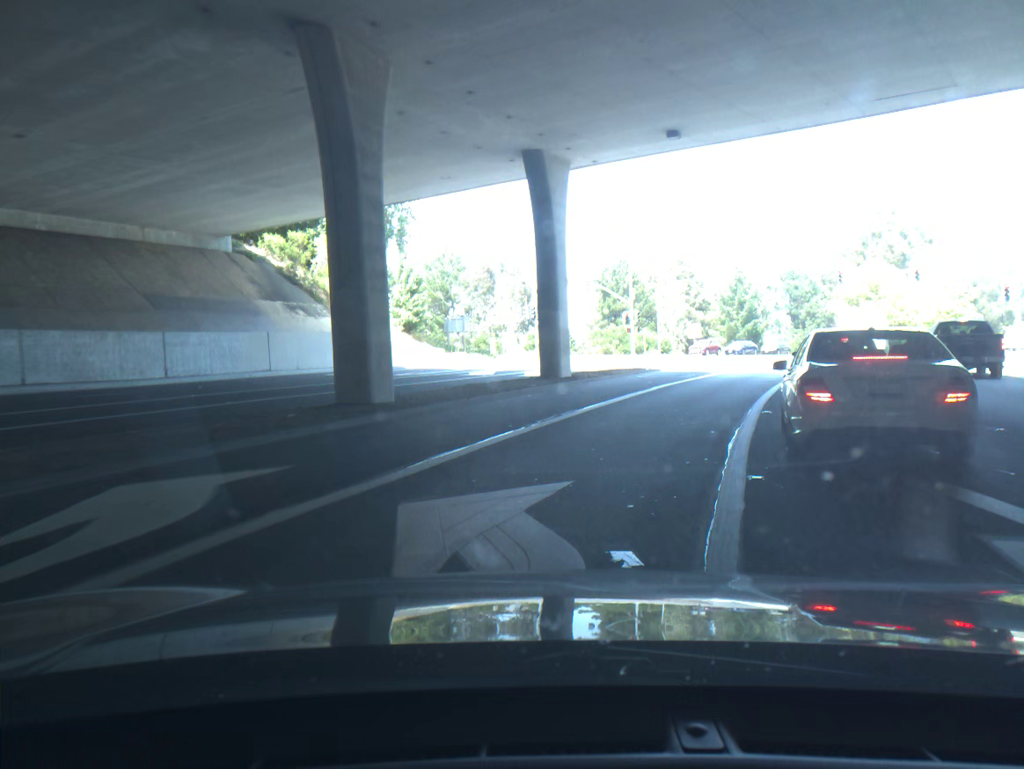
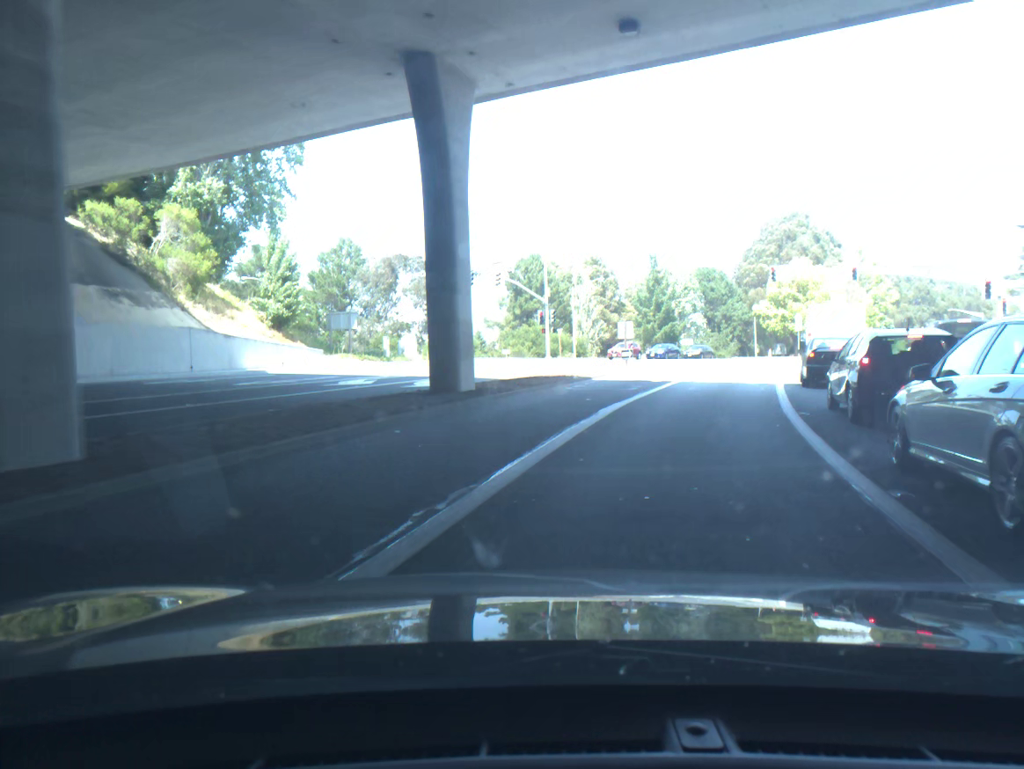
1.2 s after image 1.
(+0.4, +8.4) m; +9°
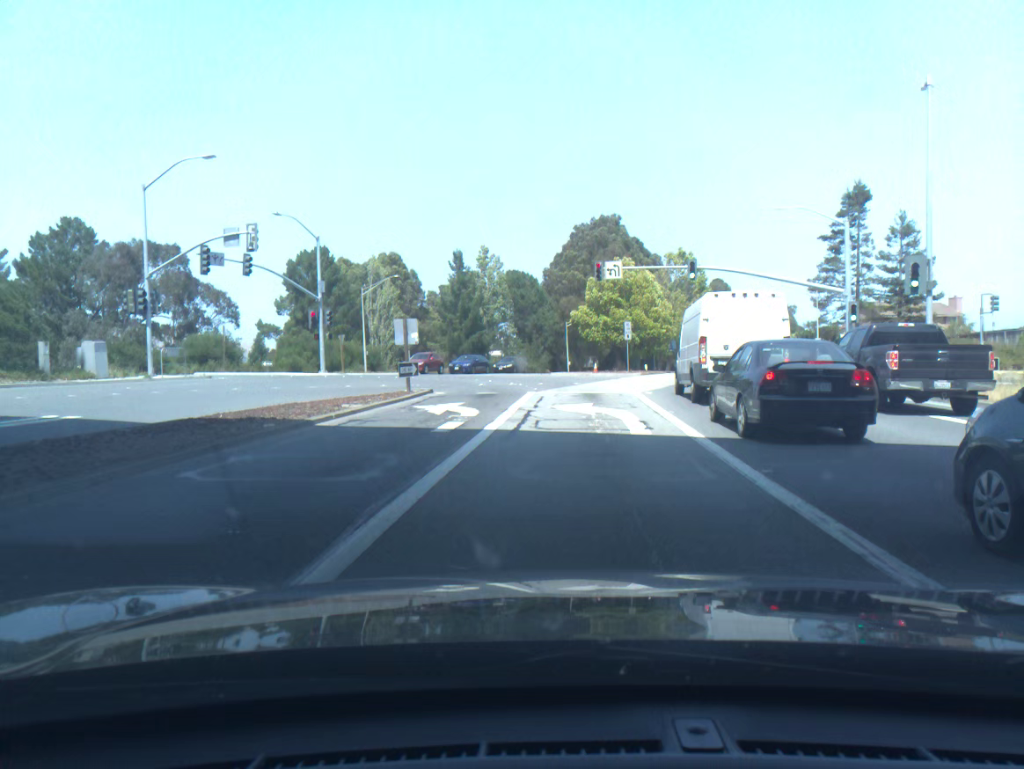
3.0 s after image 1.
(+1.8, +13.3) m; +13°
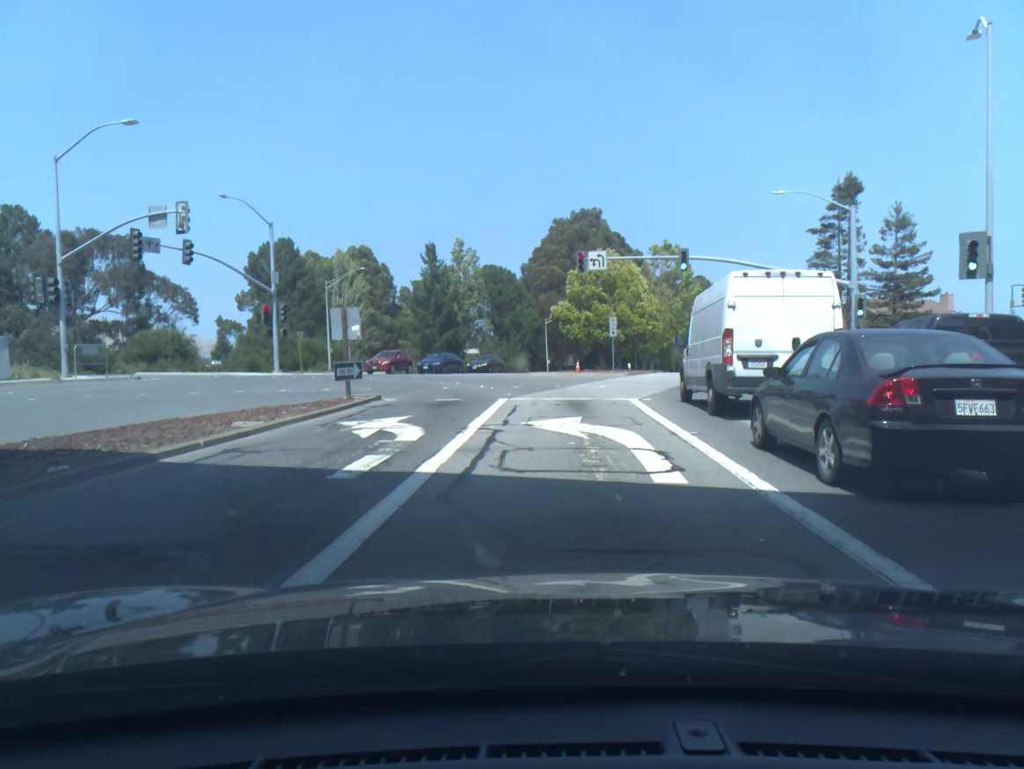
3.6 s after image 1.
(0.0, +4.5) m; +1°
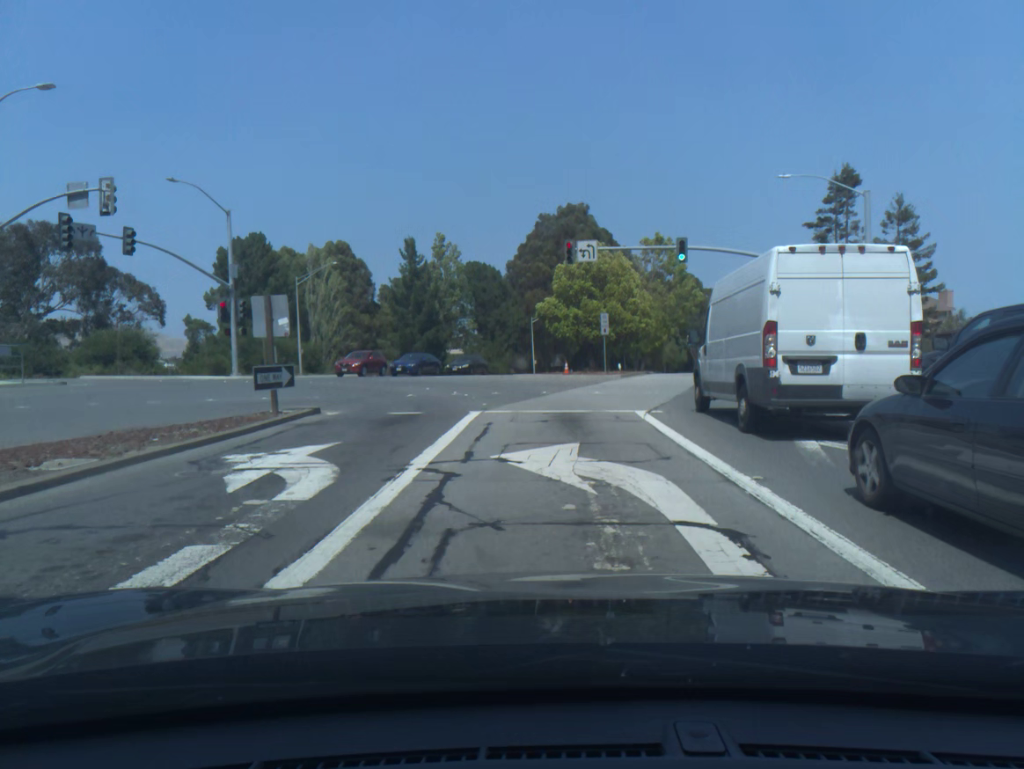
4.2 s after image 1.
(0.0, +4.2) m; +1°
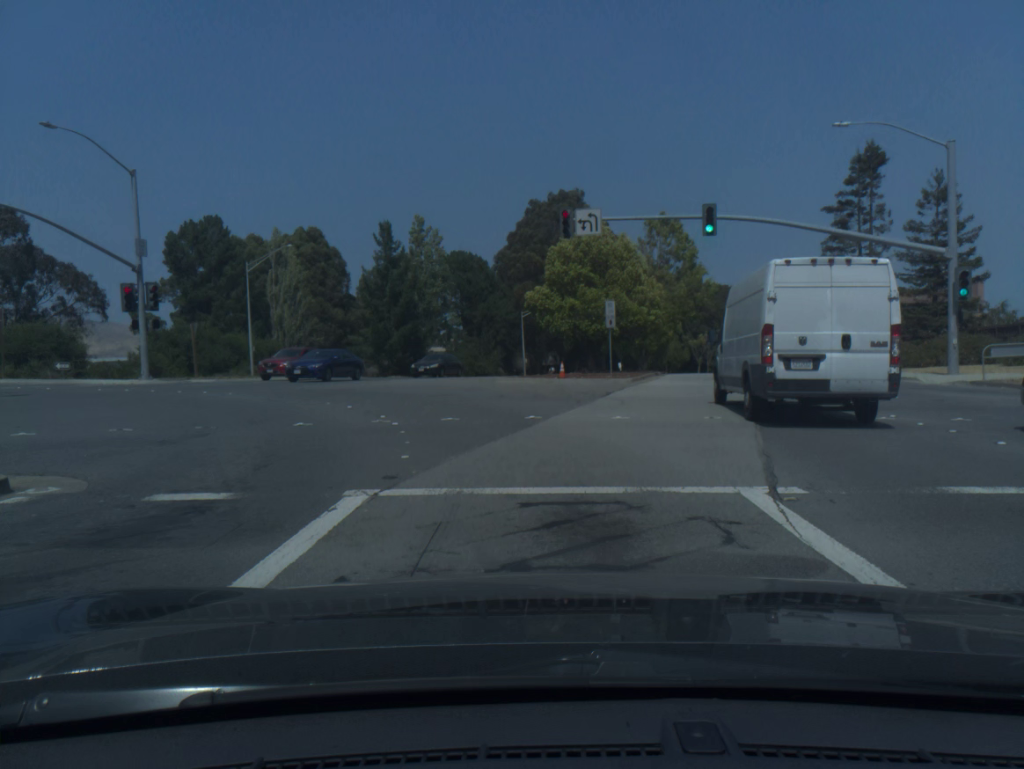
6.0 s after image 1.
(+0.1, +9.4) m; 0°
